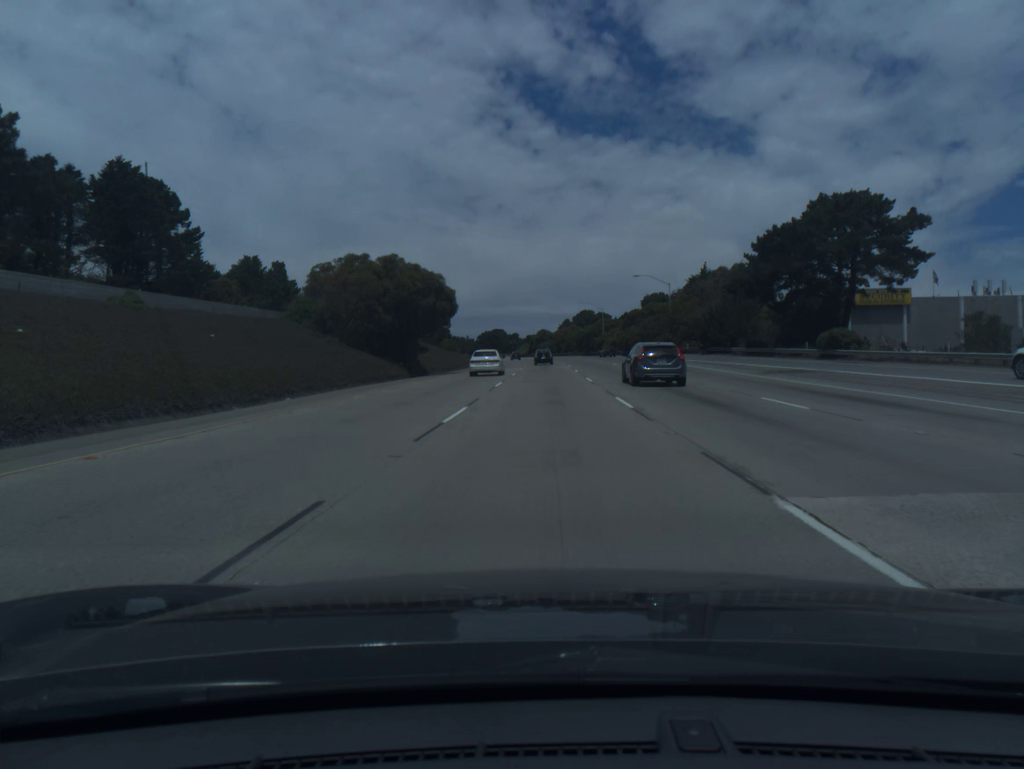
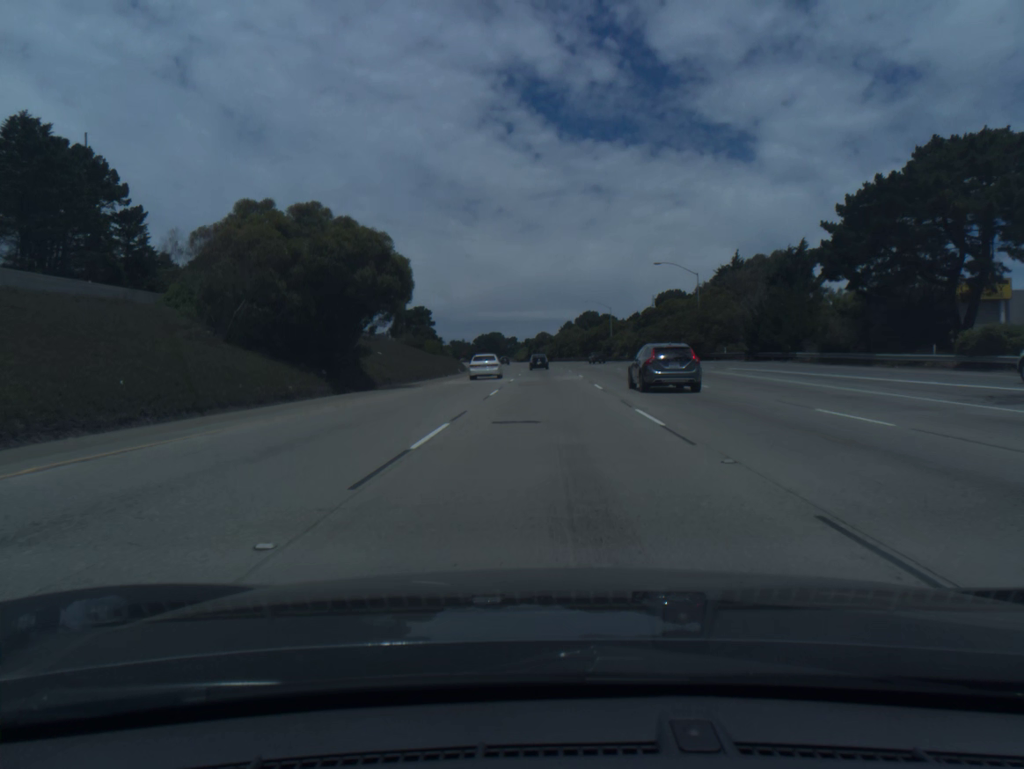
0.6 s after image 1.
(0.0, +18.7) m; 0°
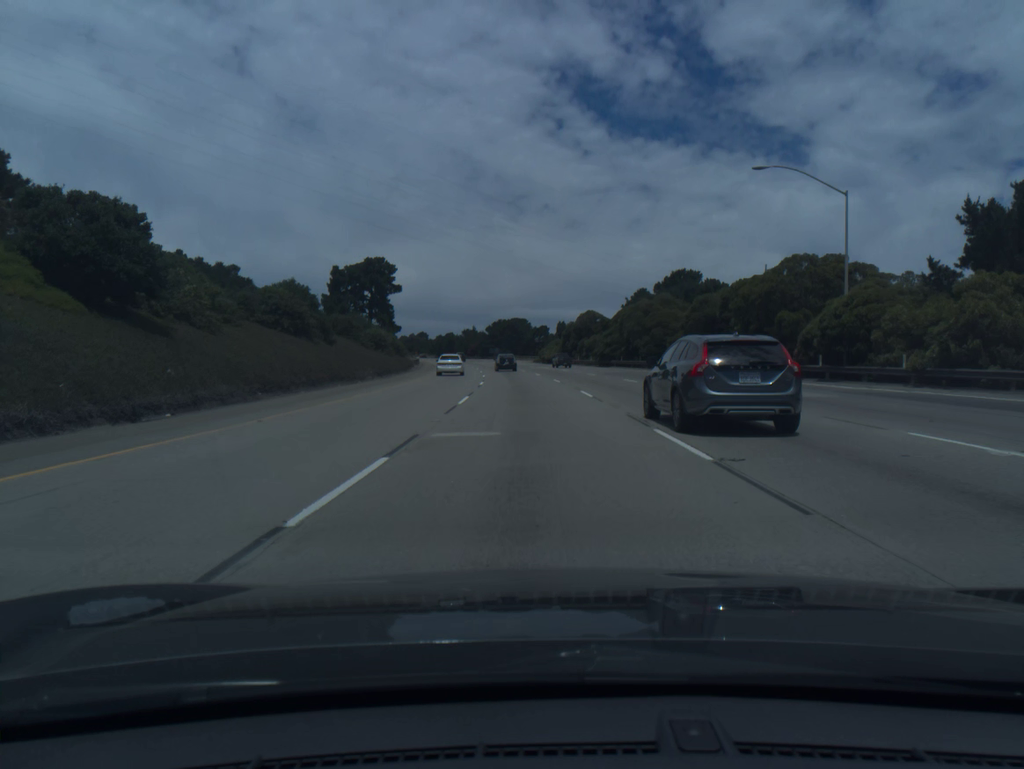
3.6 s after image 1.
(-0.8, +92.2) m; -3°
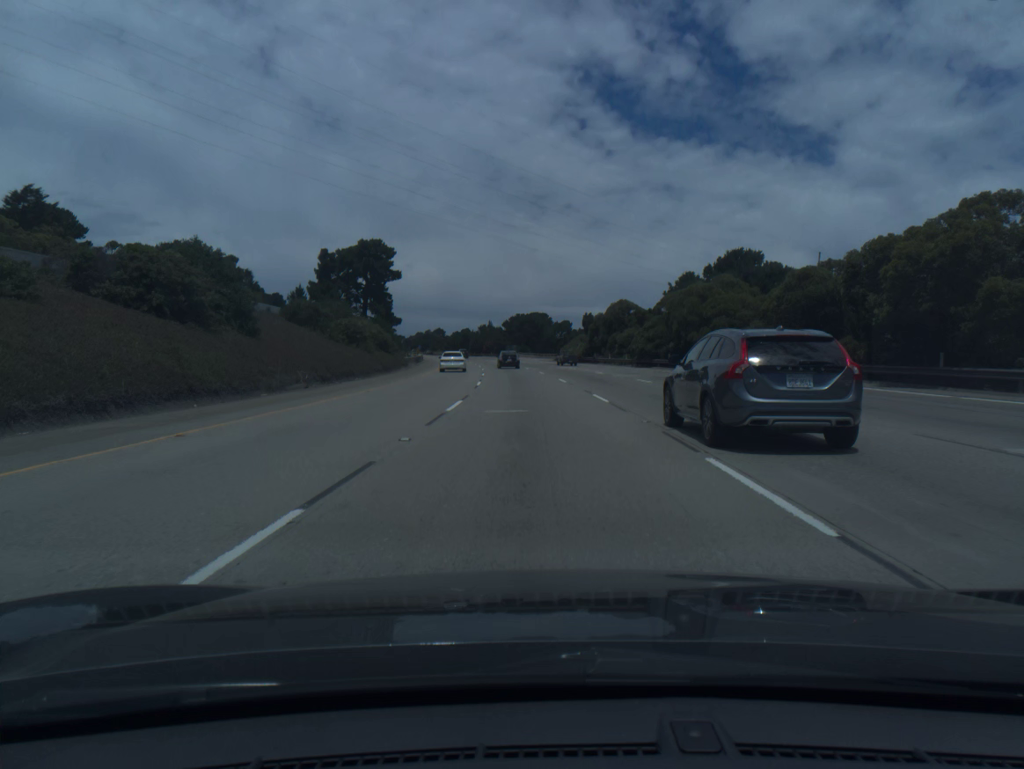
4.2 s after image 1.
(-0.2, +18.2) m; -1°
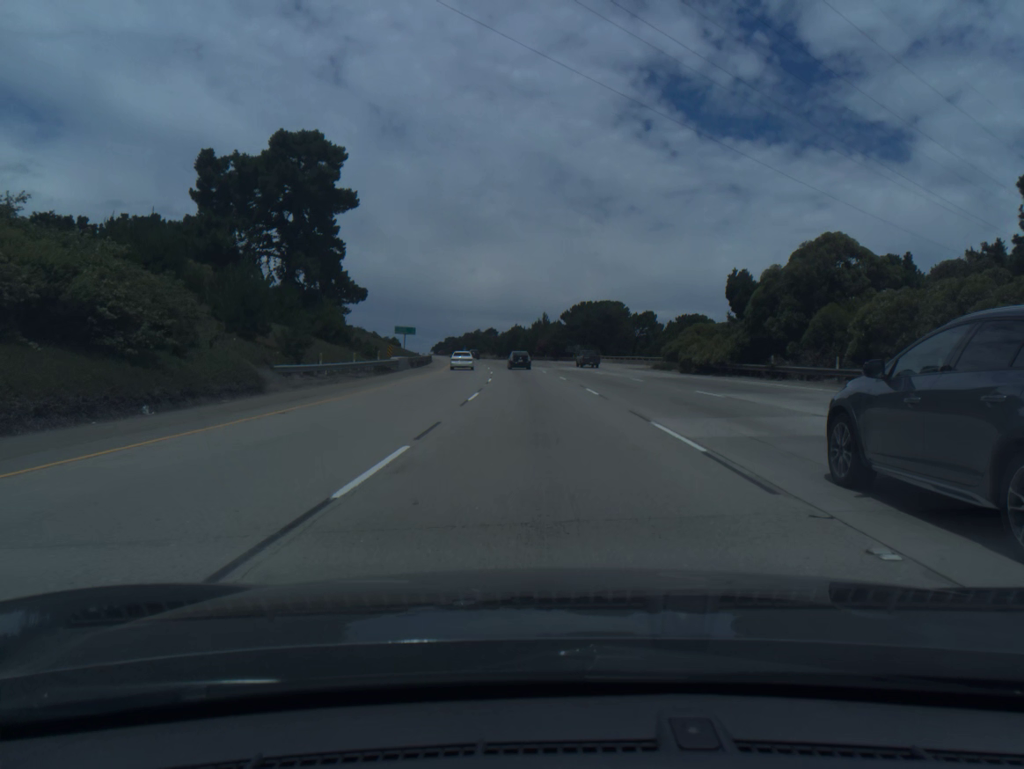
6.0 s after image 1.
(-2.2, +53.9) m; -4°
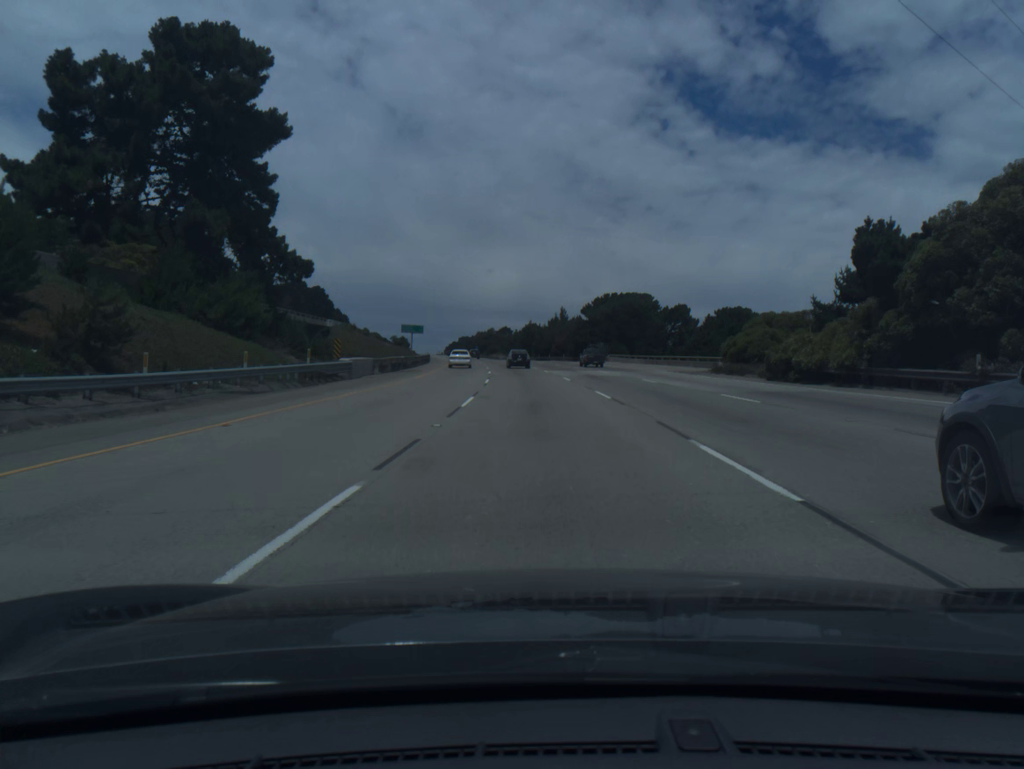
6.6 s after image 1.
(-0.2, +17.8) m; -1°
